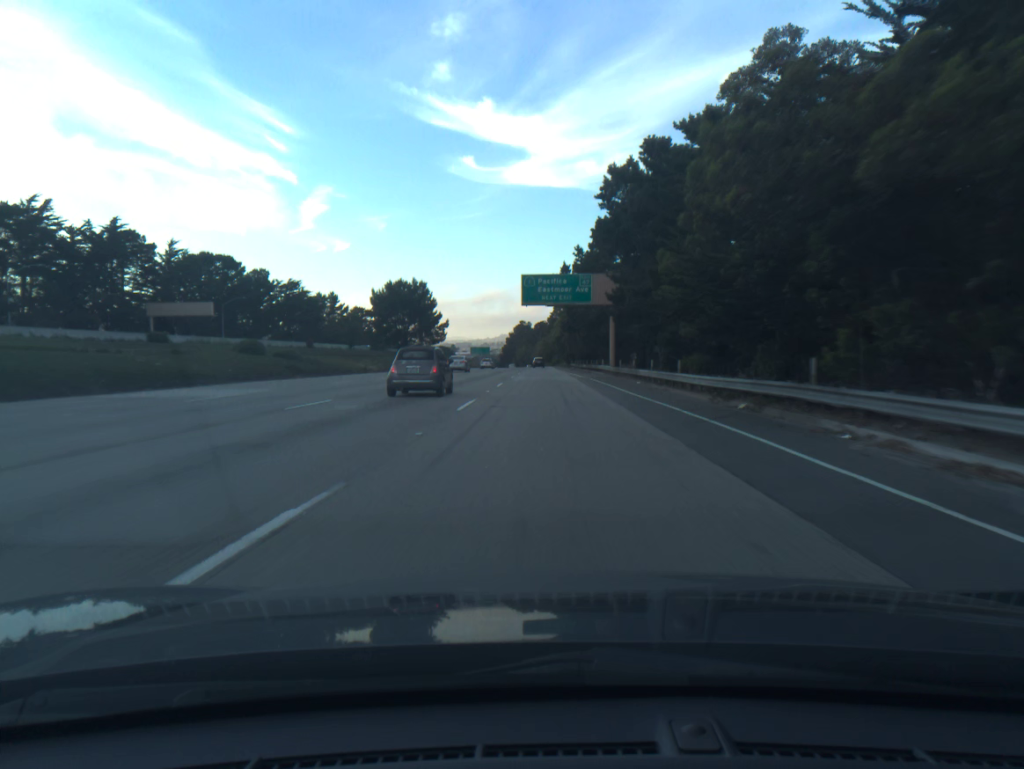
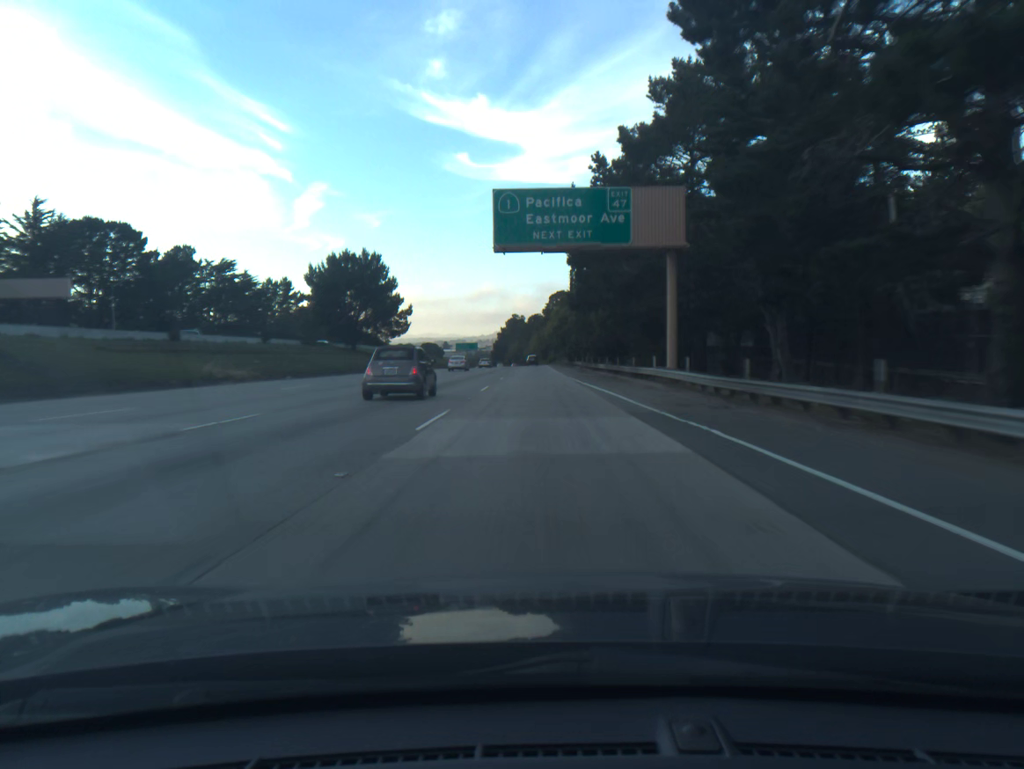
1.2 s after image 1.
(+0.1, +34.0) m; 0°
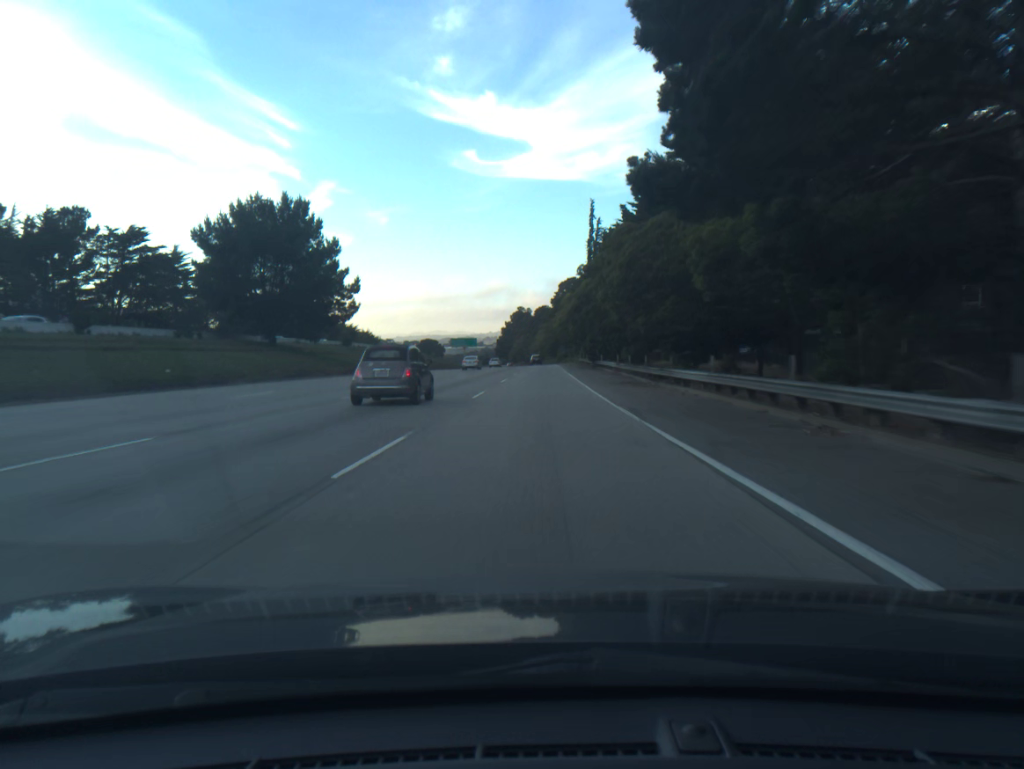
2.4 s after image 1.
(-0.1, +33.9) m; 0°
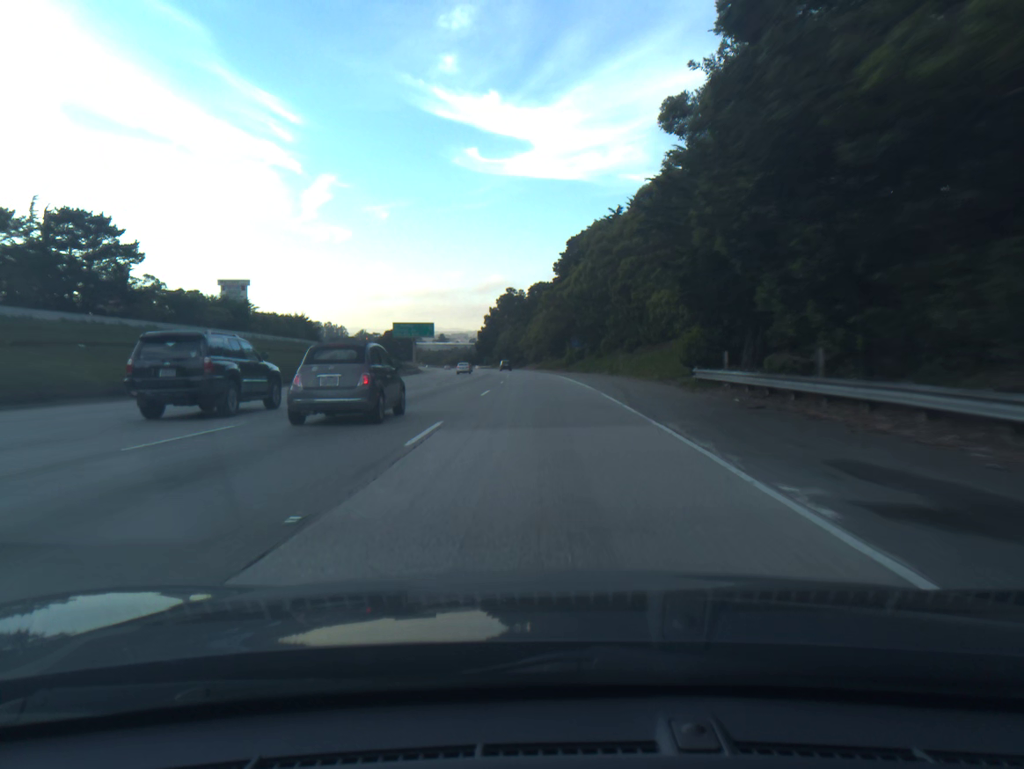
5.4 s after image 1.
(-0.2, +85.0) m; 0°
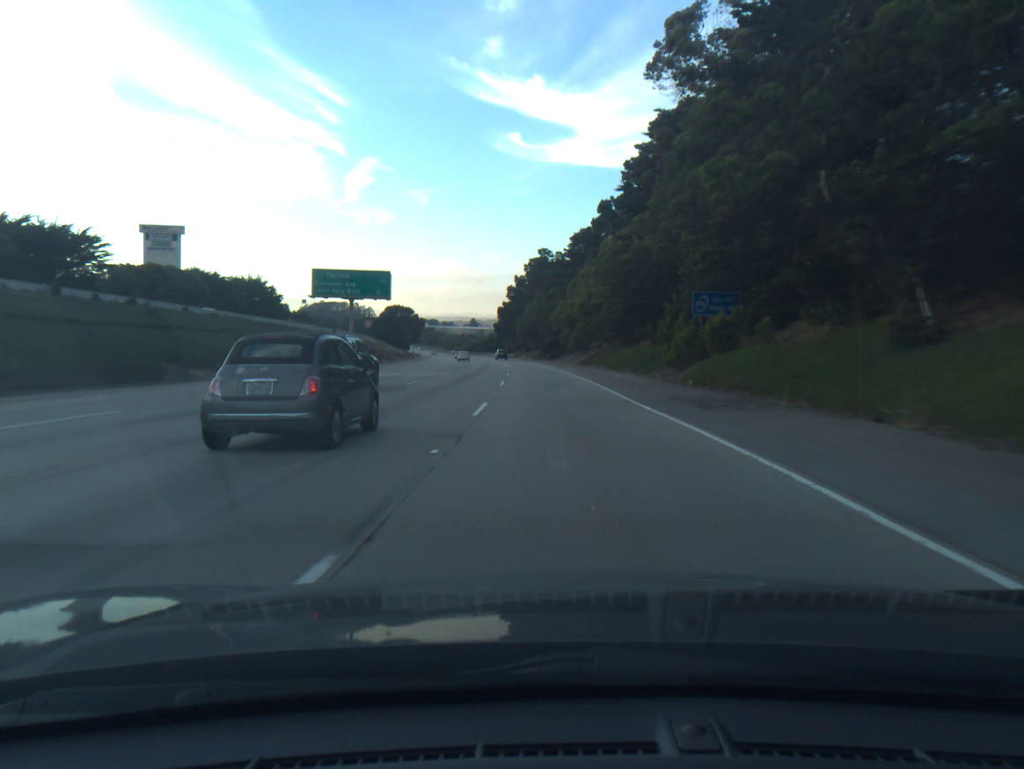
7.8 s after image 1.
(-1.5, +68.2) m; -2°
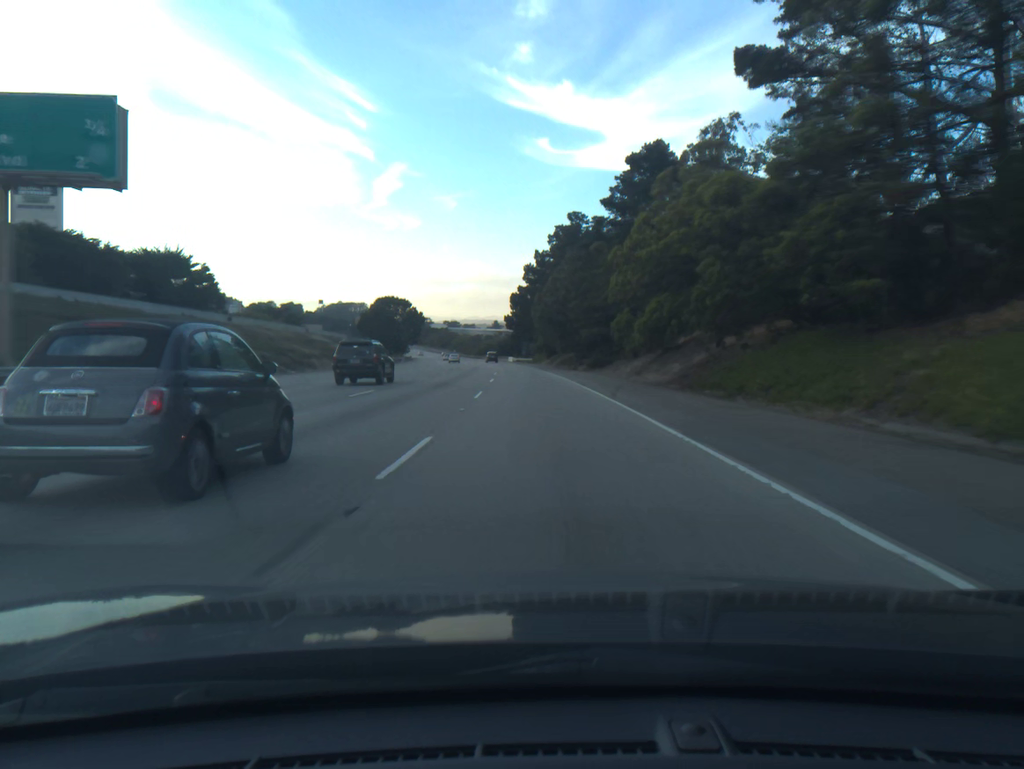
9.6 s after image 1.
(-0.6, +51.5) m; -2°
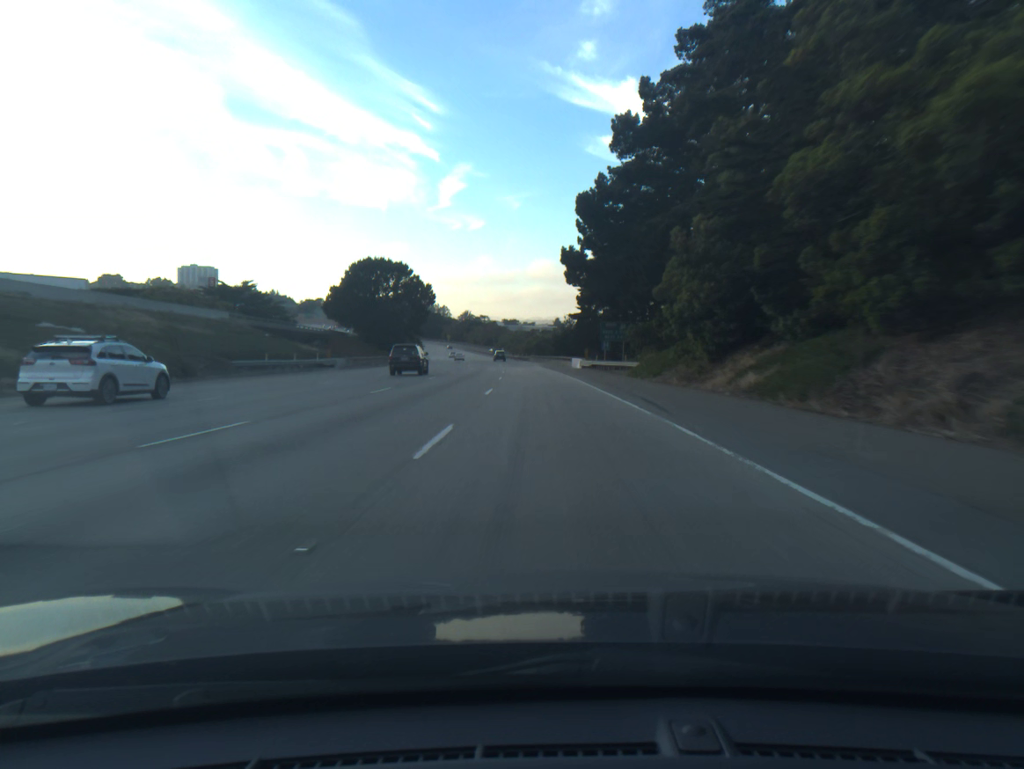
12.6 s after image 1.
(-3.5, +85.9) m; -4°
